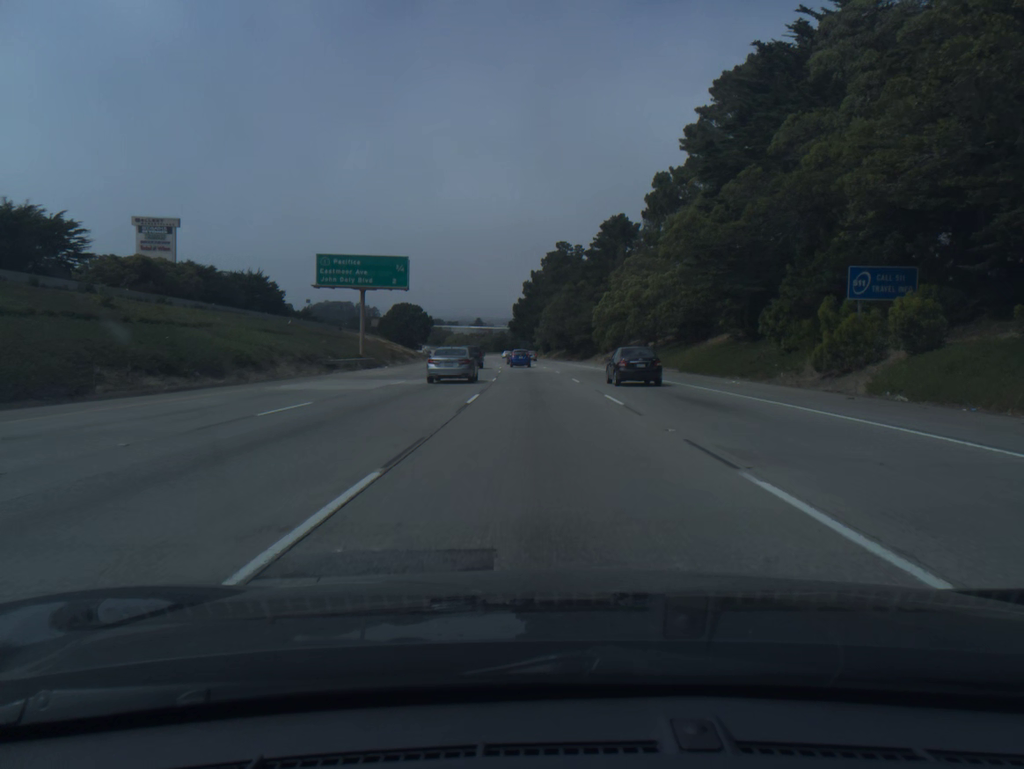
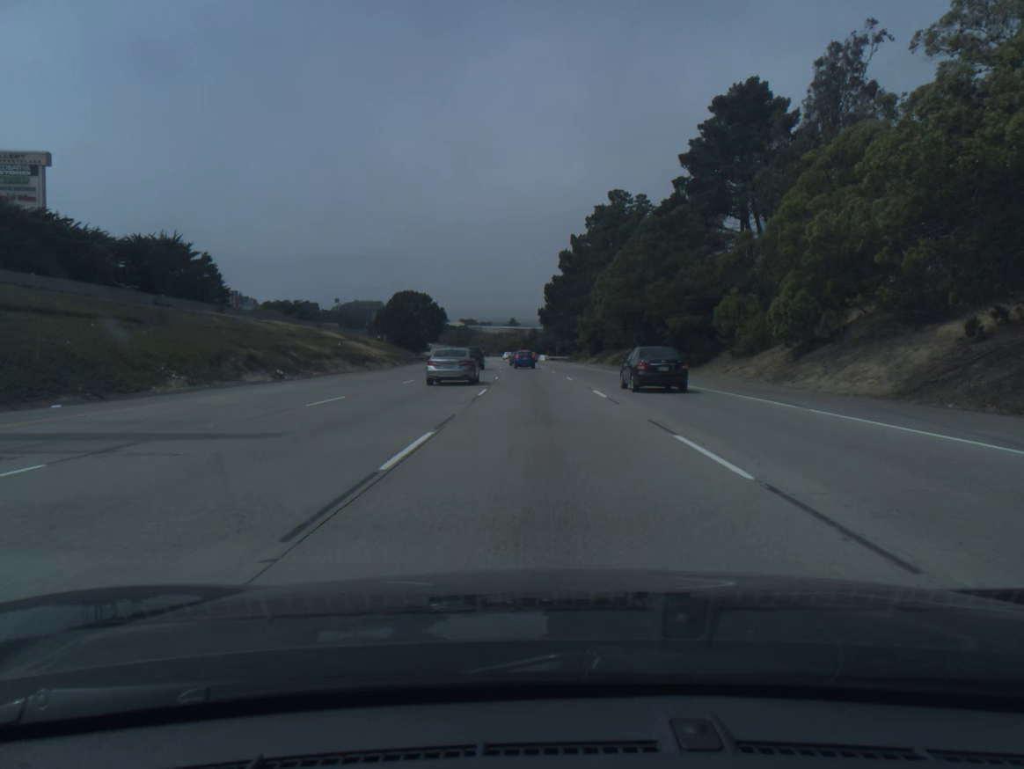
(-1.3, +54.4) m; -3°
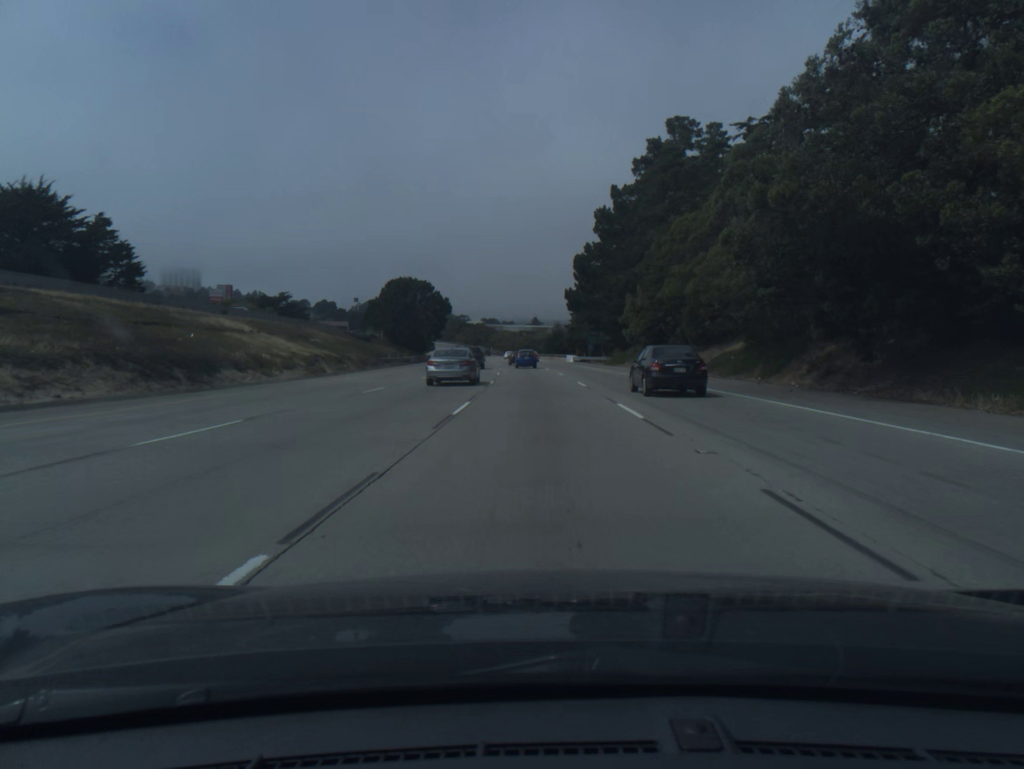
(-0.5, +36.5) m; -2°
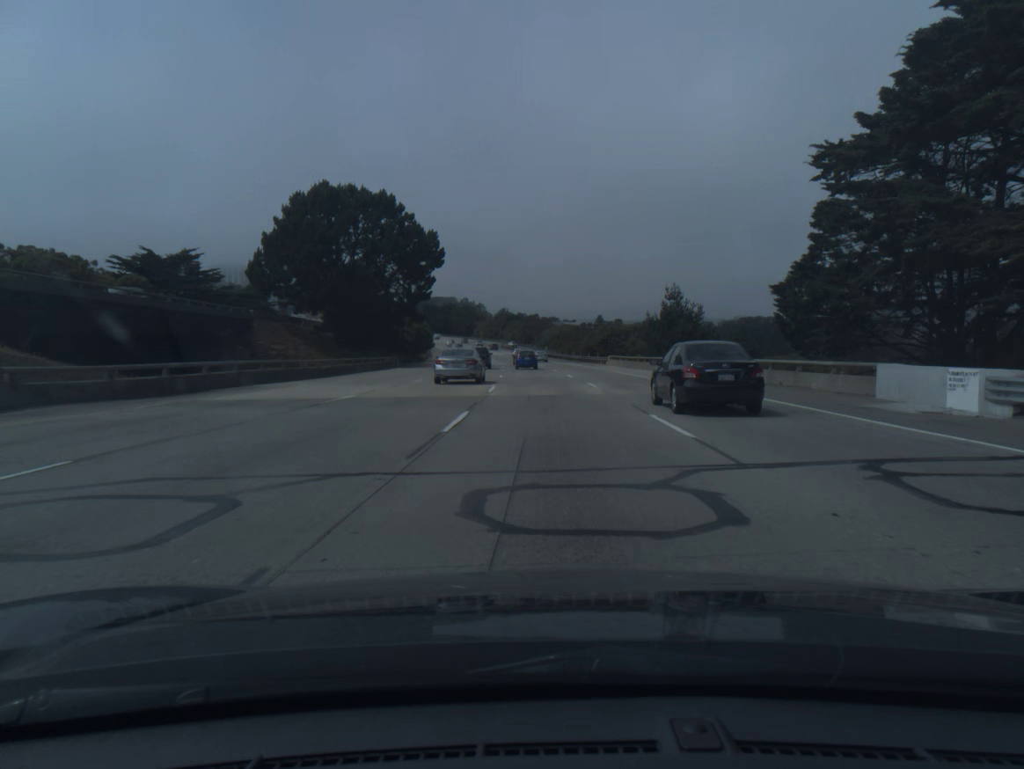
(-3.6, +91.1) m; -4°
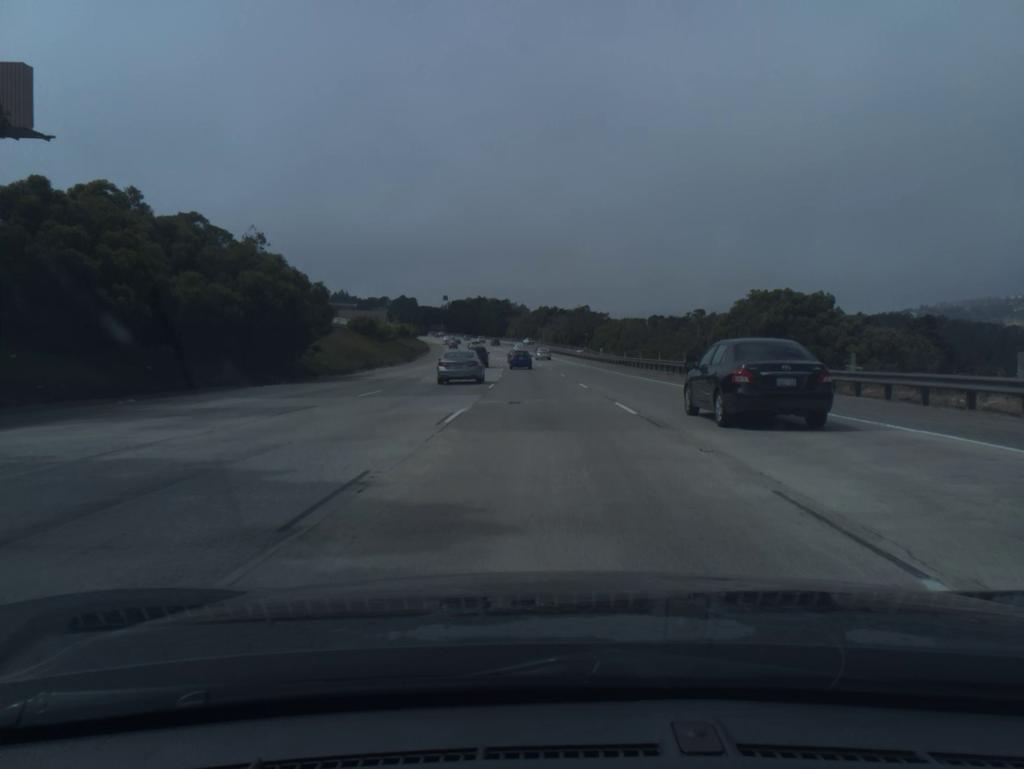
(-1.8, +72.2) m; -3°
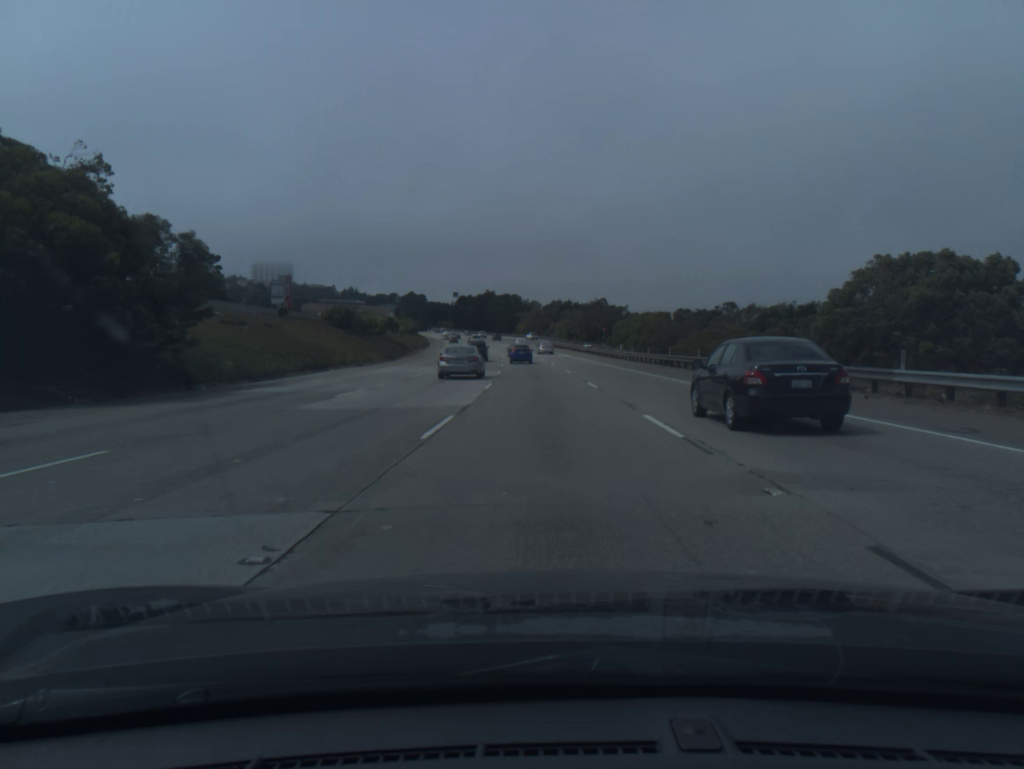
(-0.1, +18.0) m; -1°
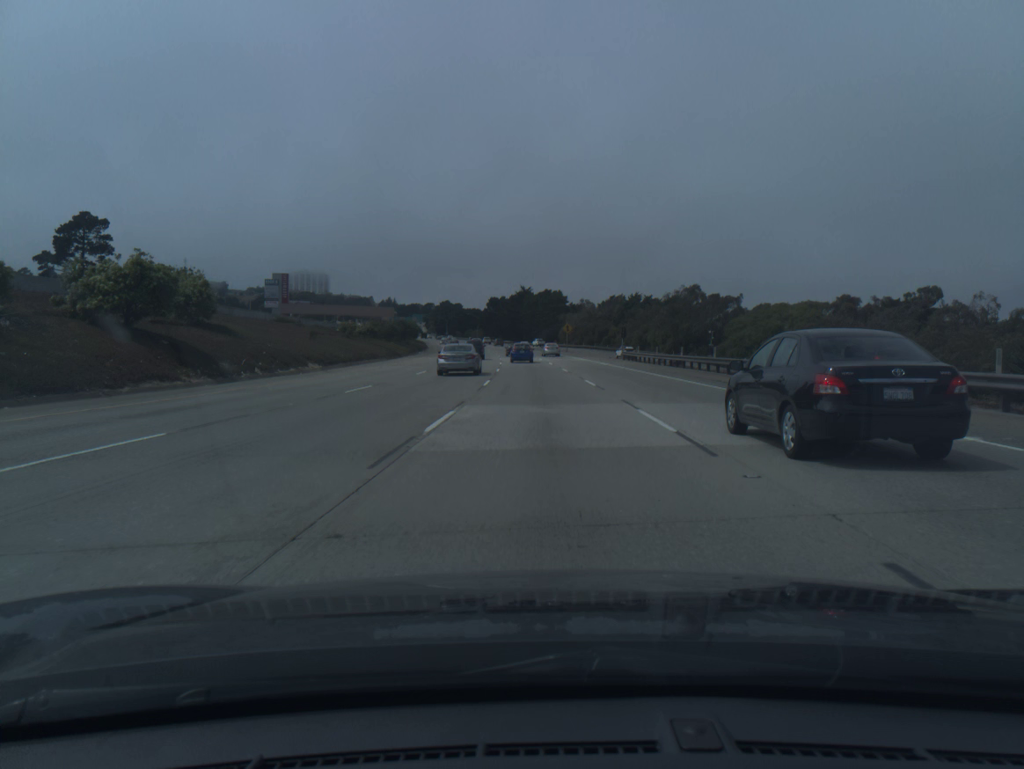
(-2.0, +72.1) m; -3°
